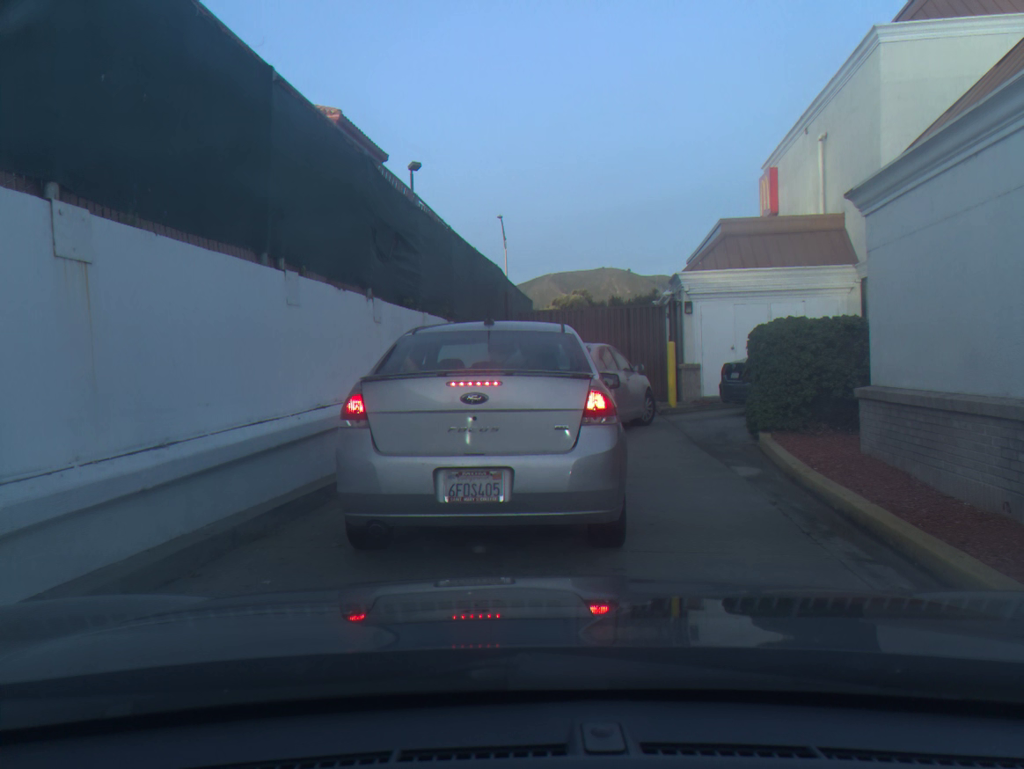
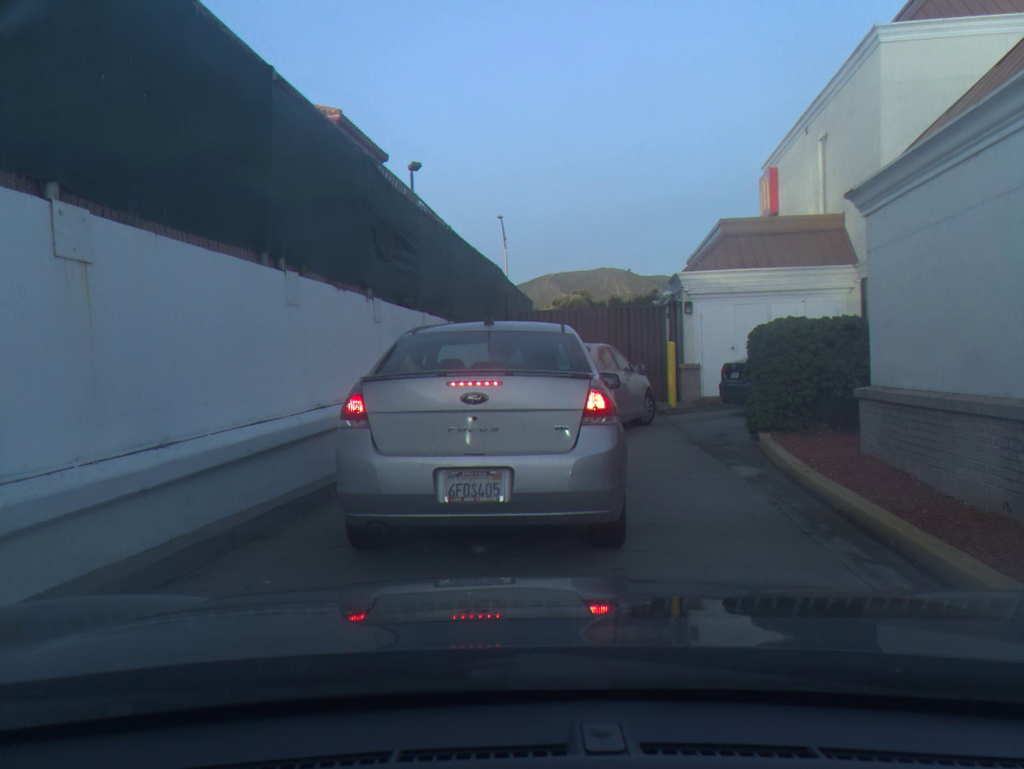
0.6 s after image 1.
(0.0, 0.0) m; 0°
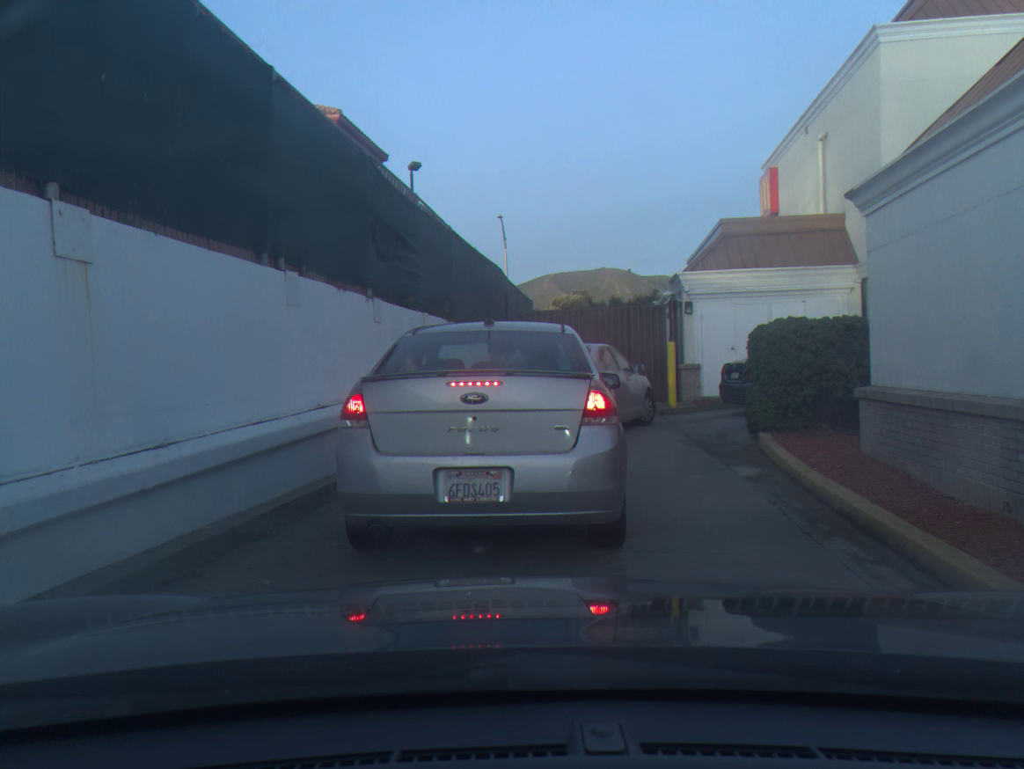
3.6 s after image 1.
(0.0, 0.0) m; 0°
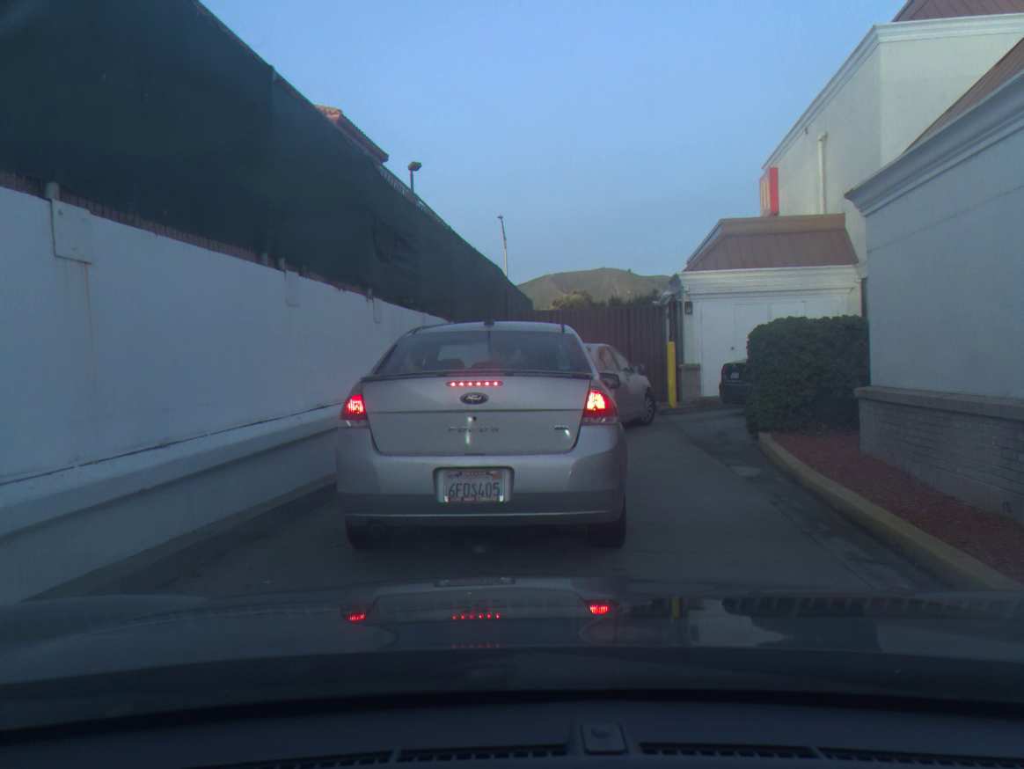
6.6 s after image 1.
(0.0, 0.0) m; 0°
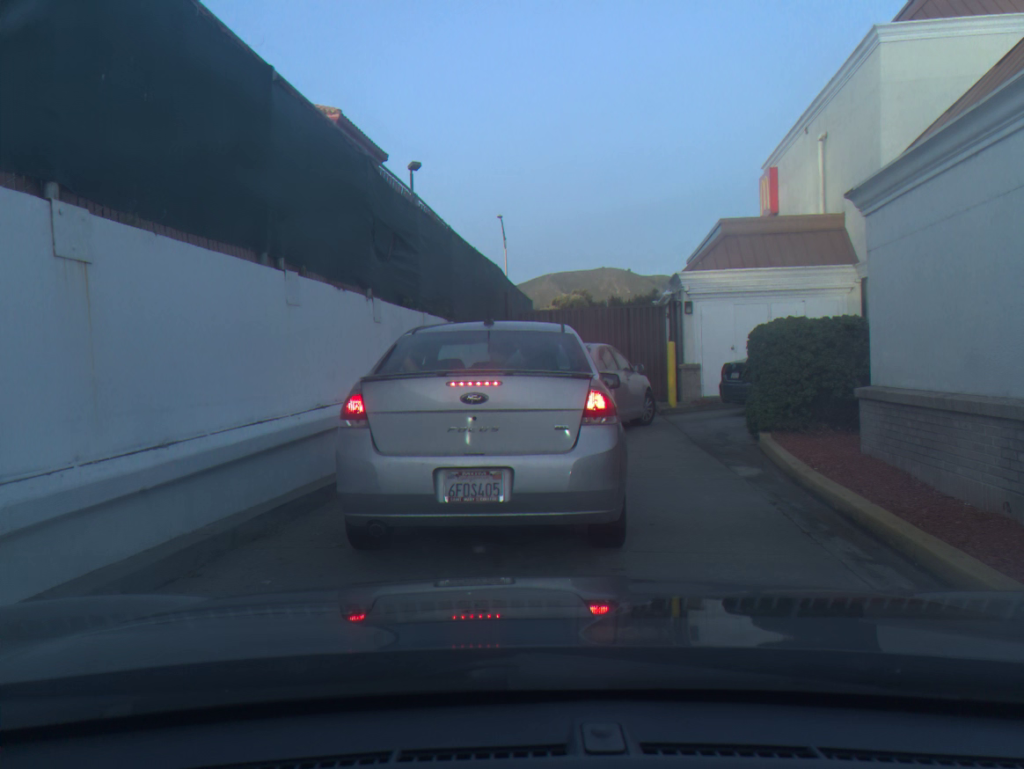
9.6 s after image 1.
(0.0, 0.0) m; 0°
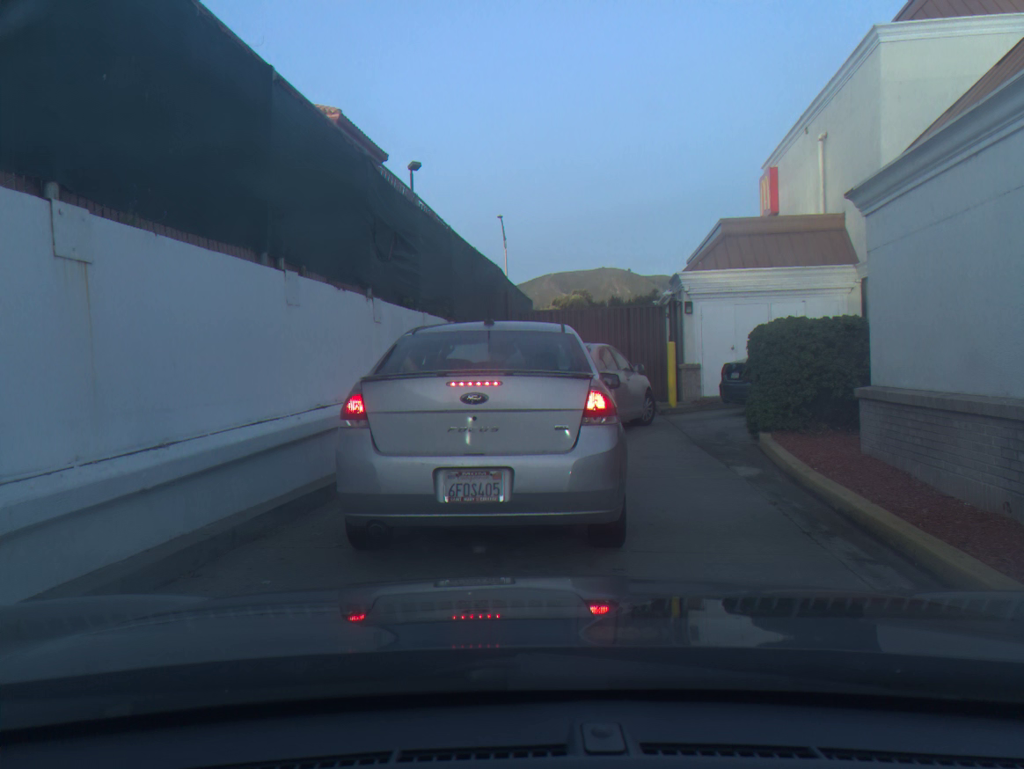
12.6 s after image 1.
(0.0, 0.0) m; 0°
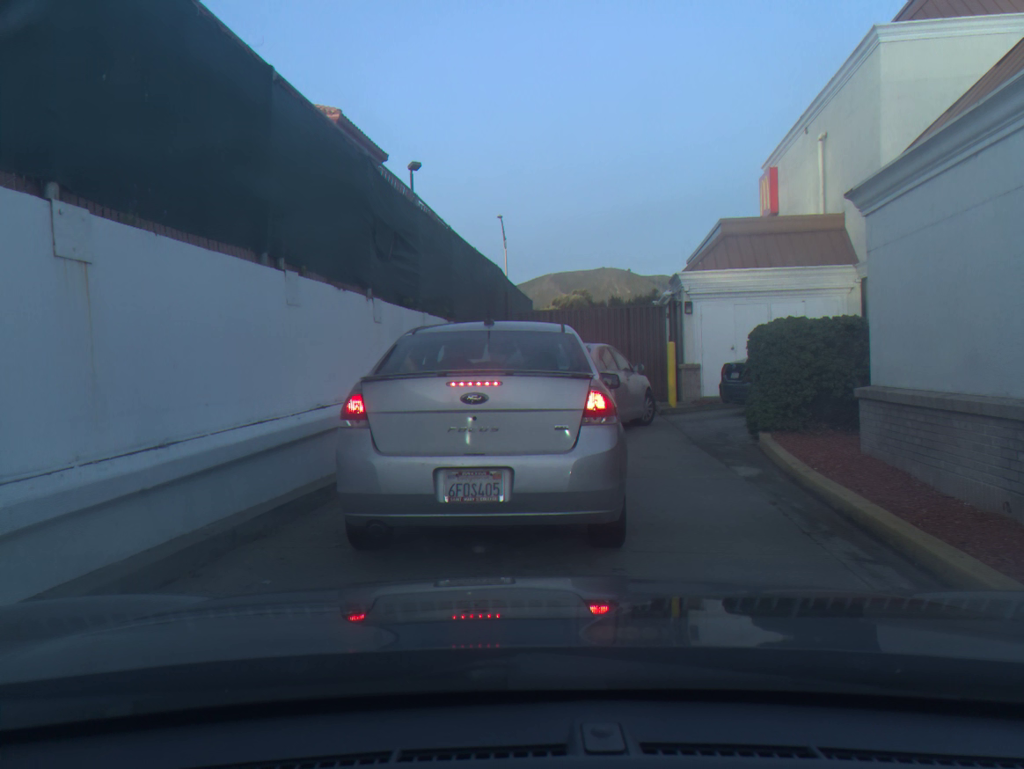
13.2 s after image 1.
(0.0, 0.0) m; 0°
